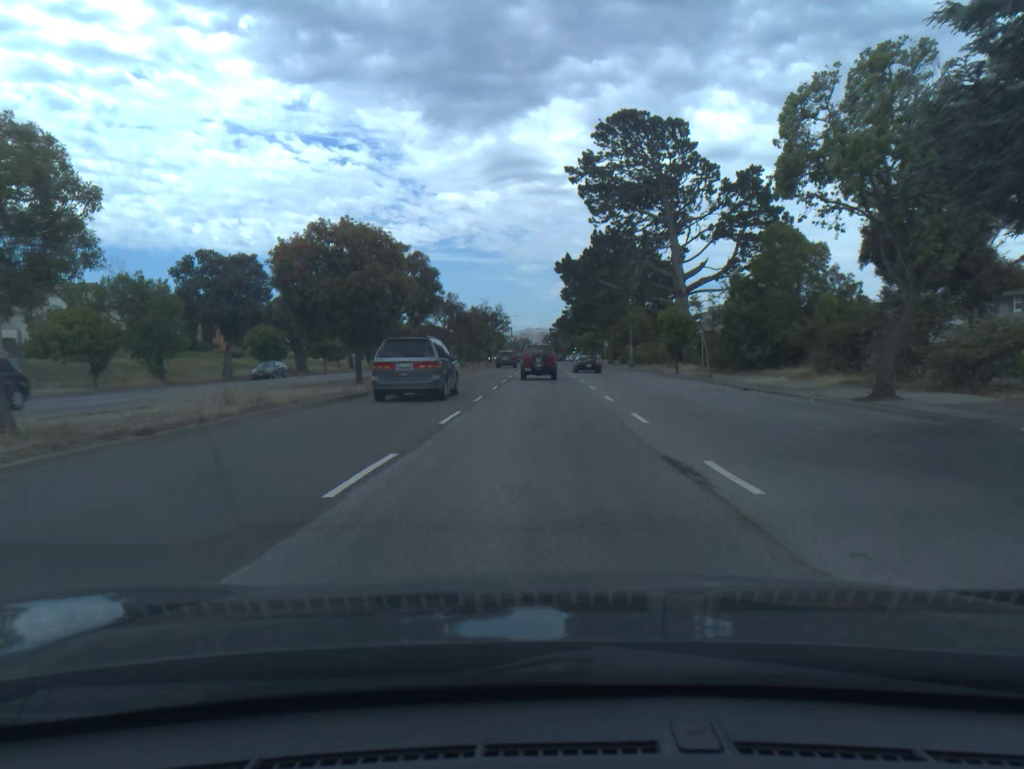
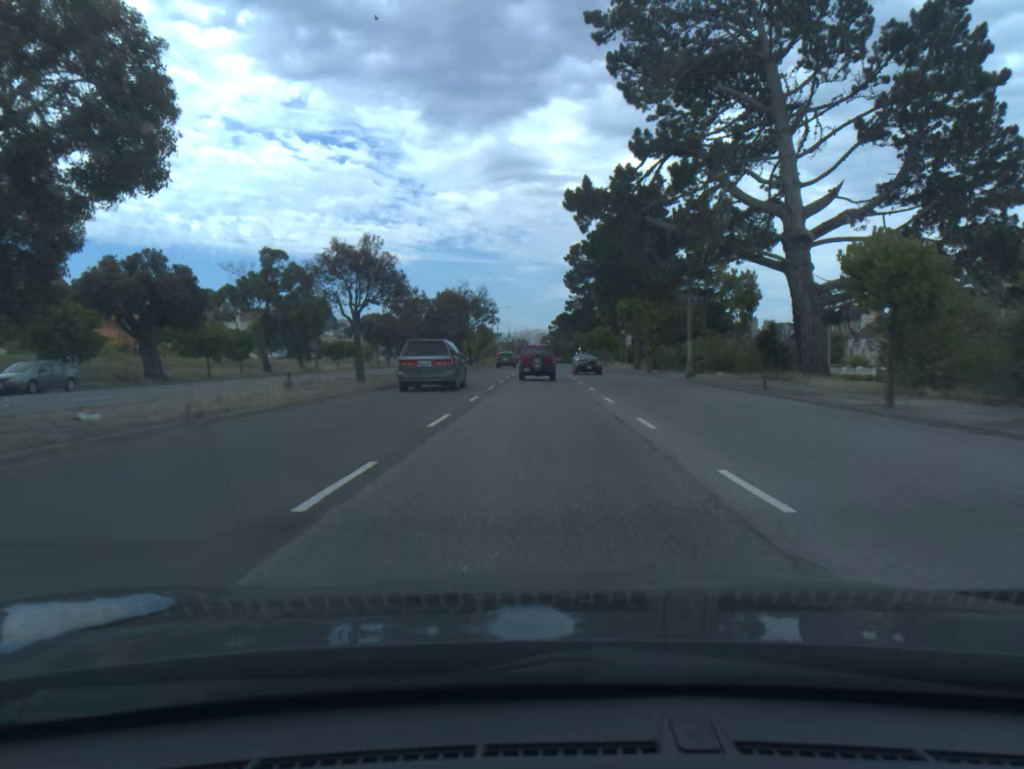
(0.0, +29.9) m; 0°
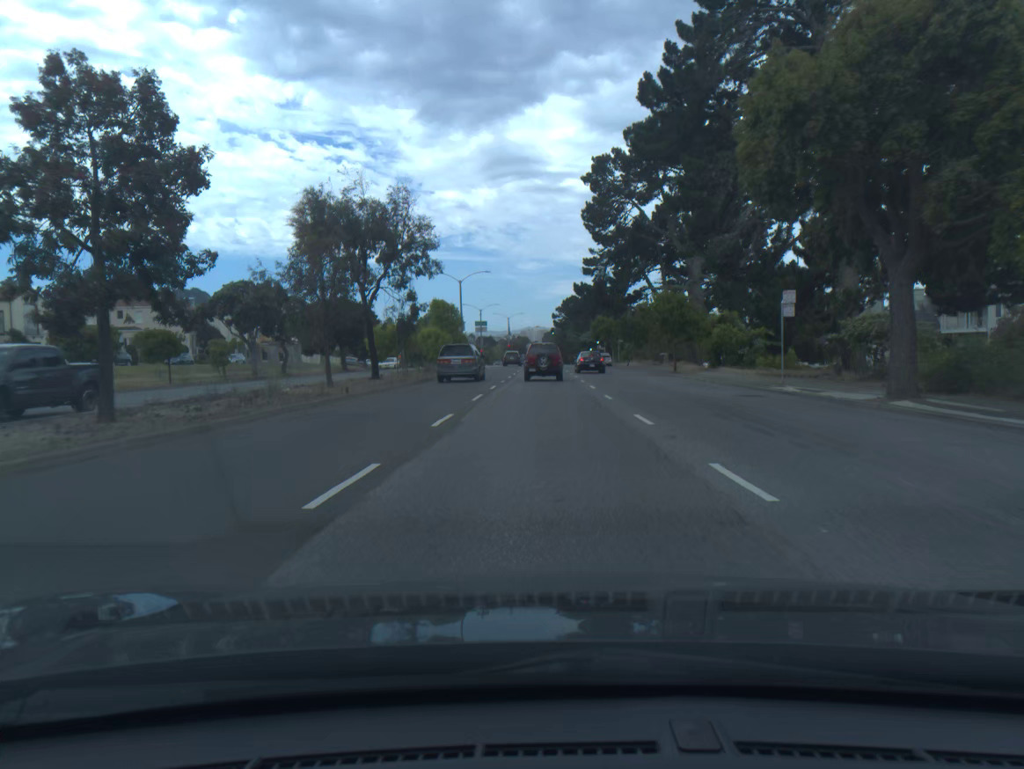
(0.0, +50.5) m; 0°
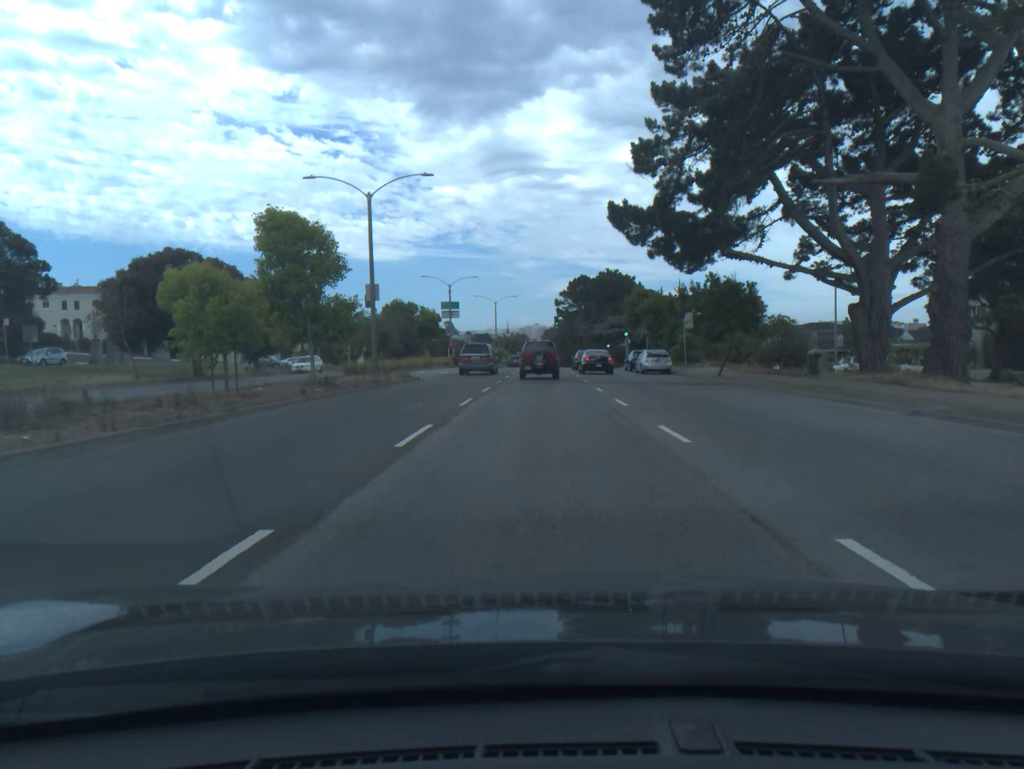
(0.0, +39.9) m; 0°
